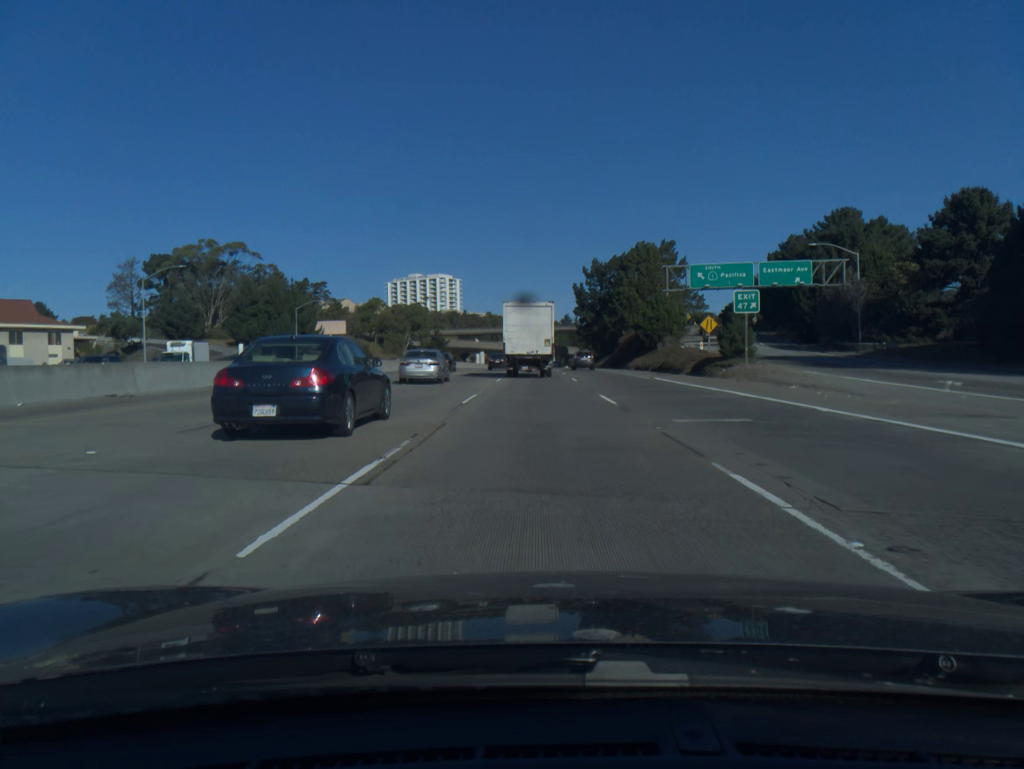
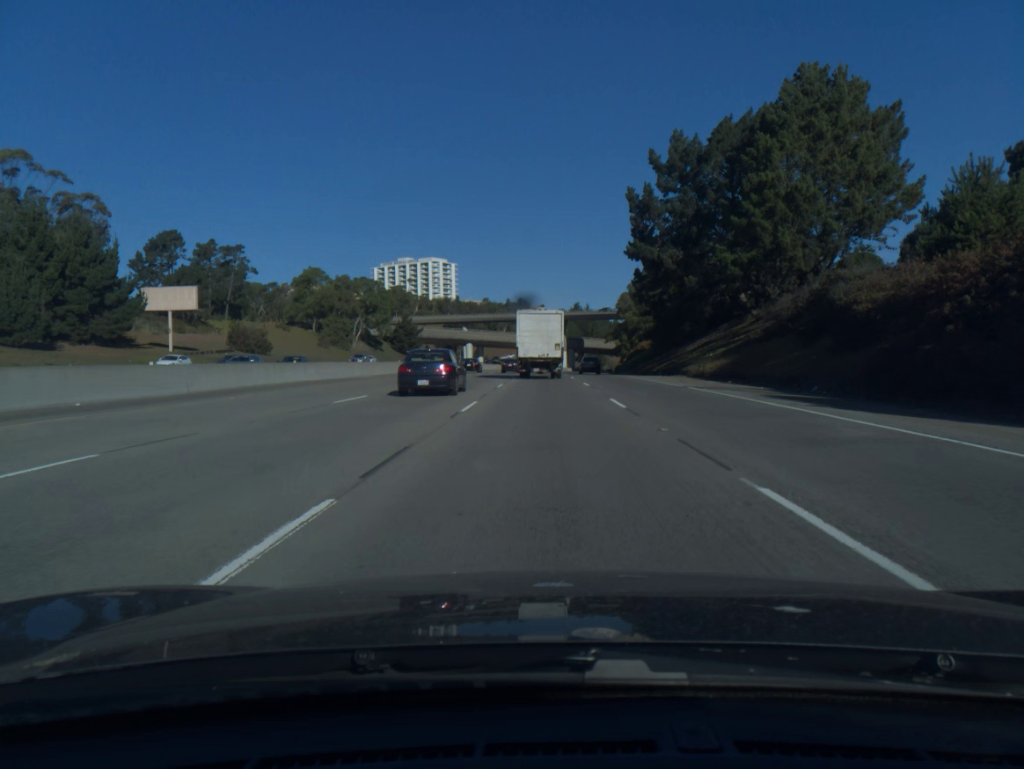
(-0.6, +76.5) m; -1°
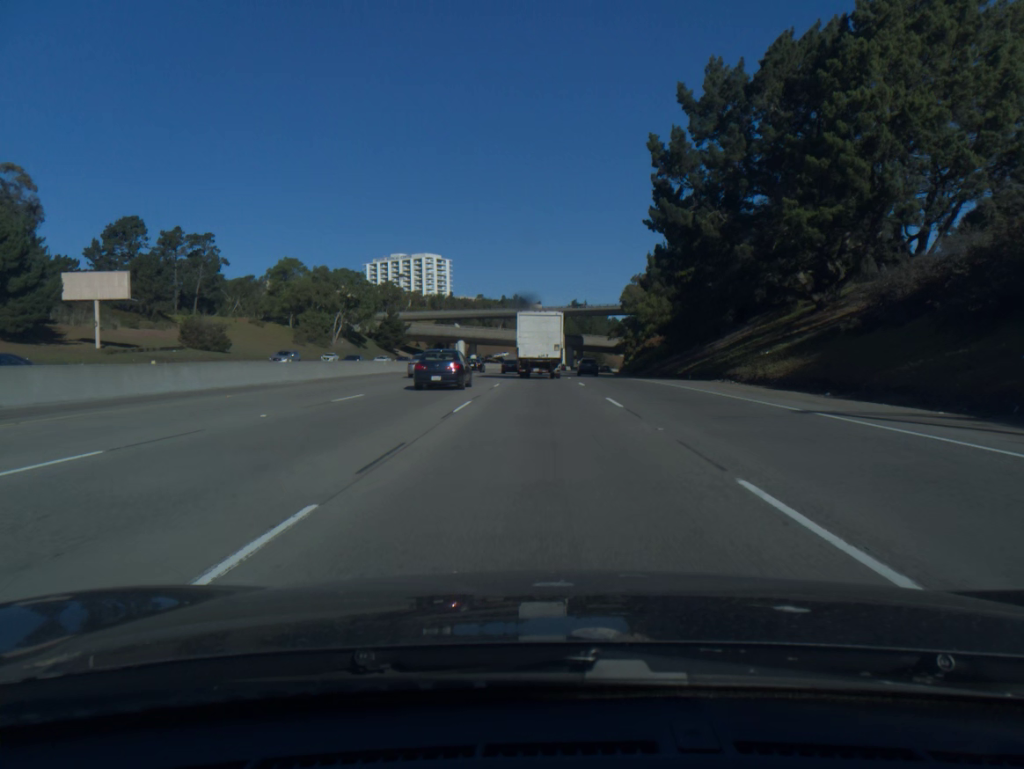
(0.0, +14.5) m; 0°
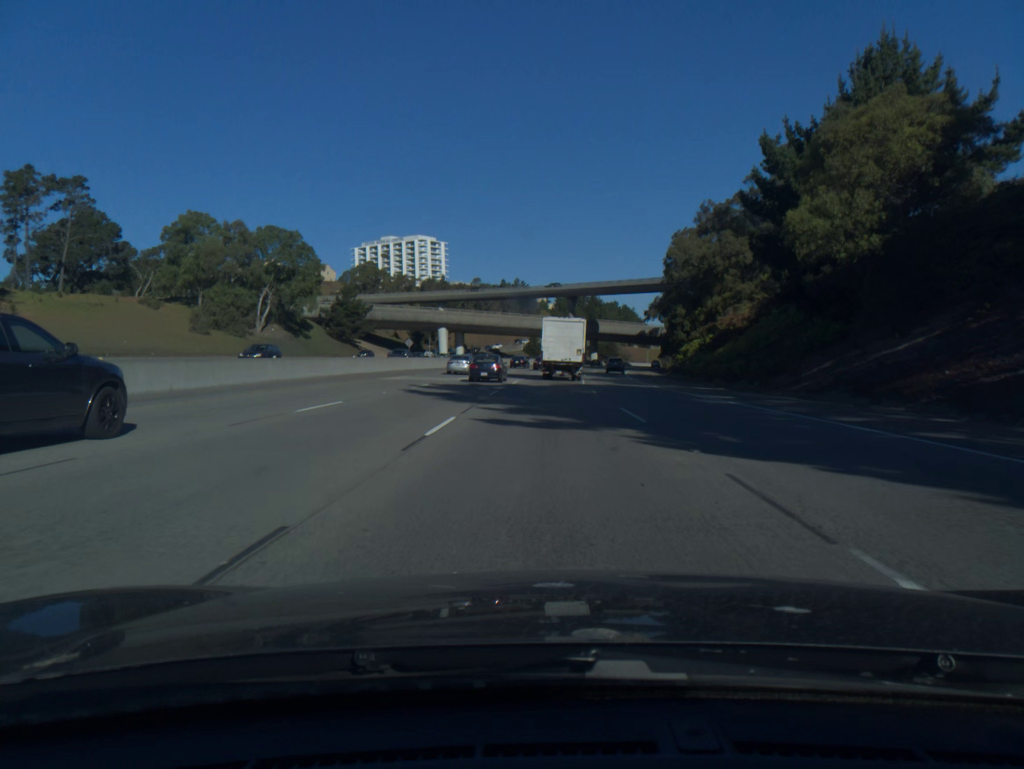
(-0.1, +46.9) m; 0°
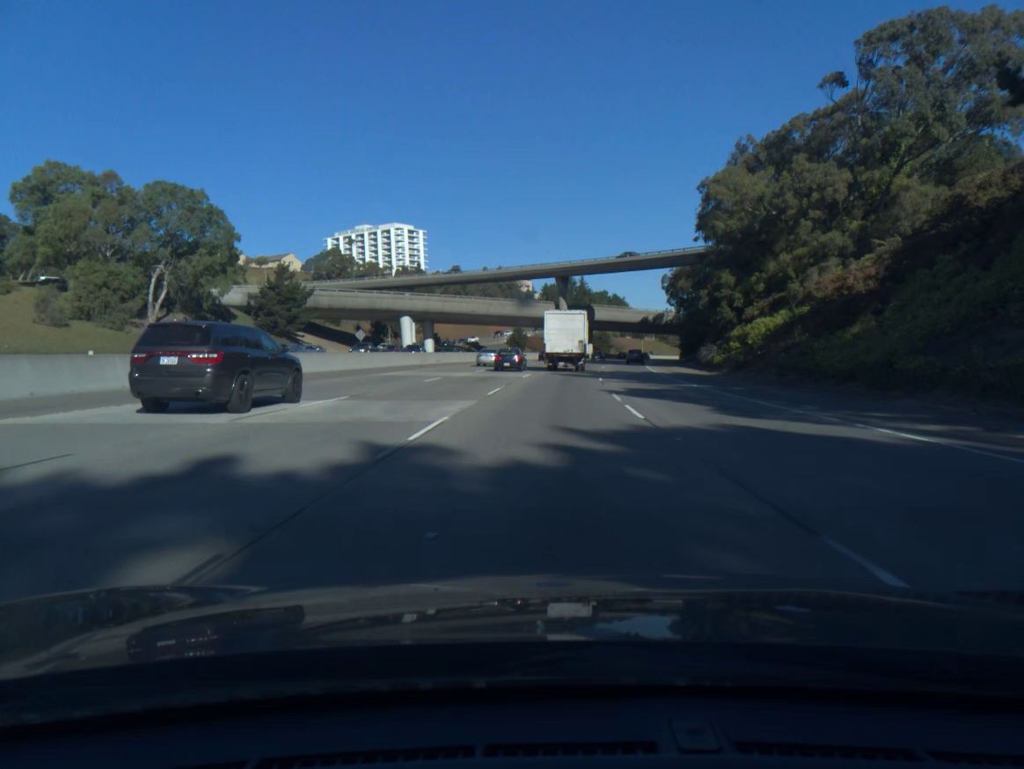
(+0.2, +29.0) m; +1°
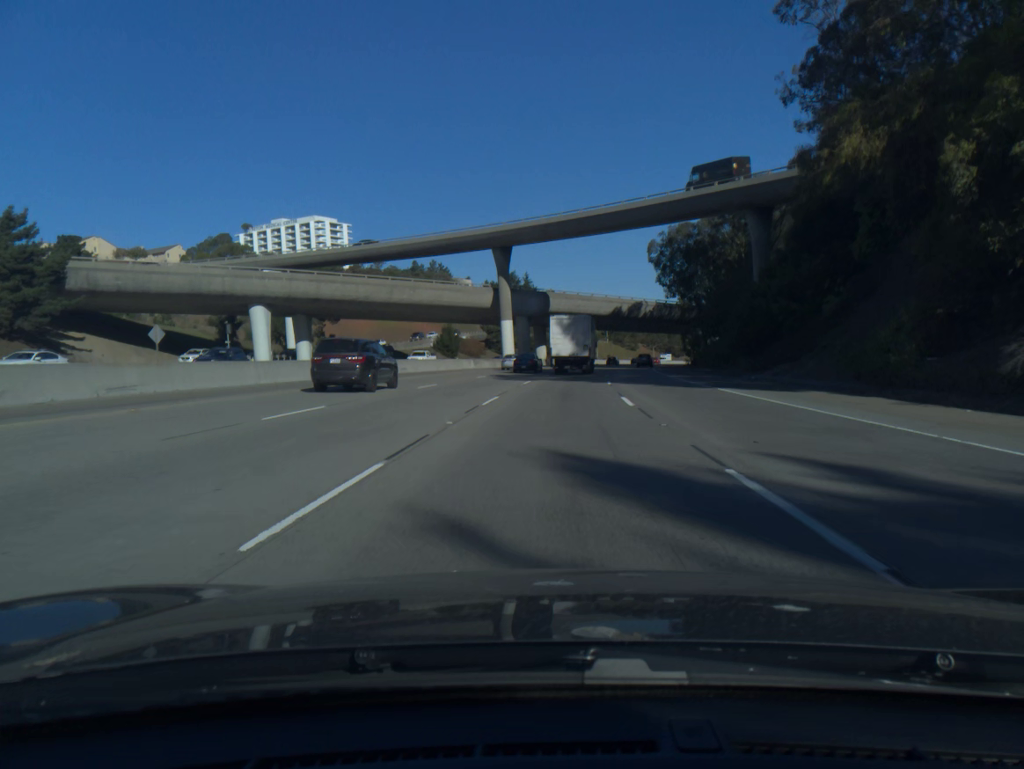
(+1.5, +46.3) m; +4°
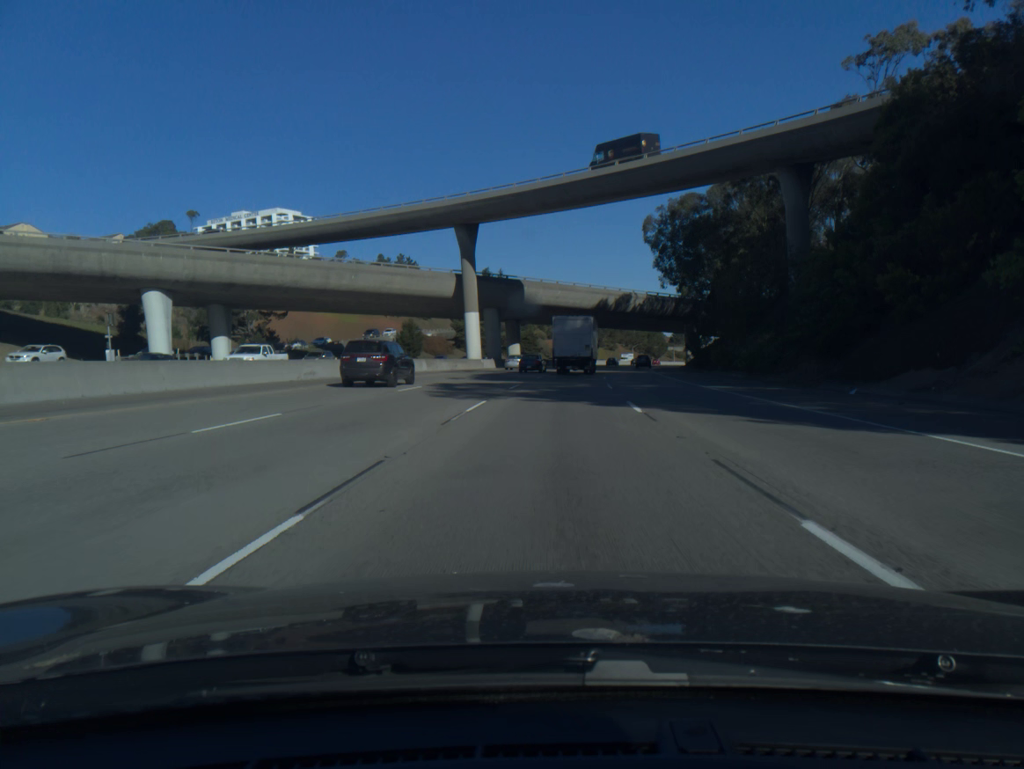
(+0.3, +17.2) m; +2°
